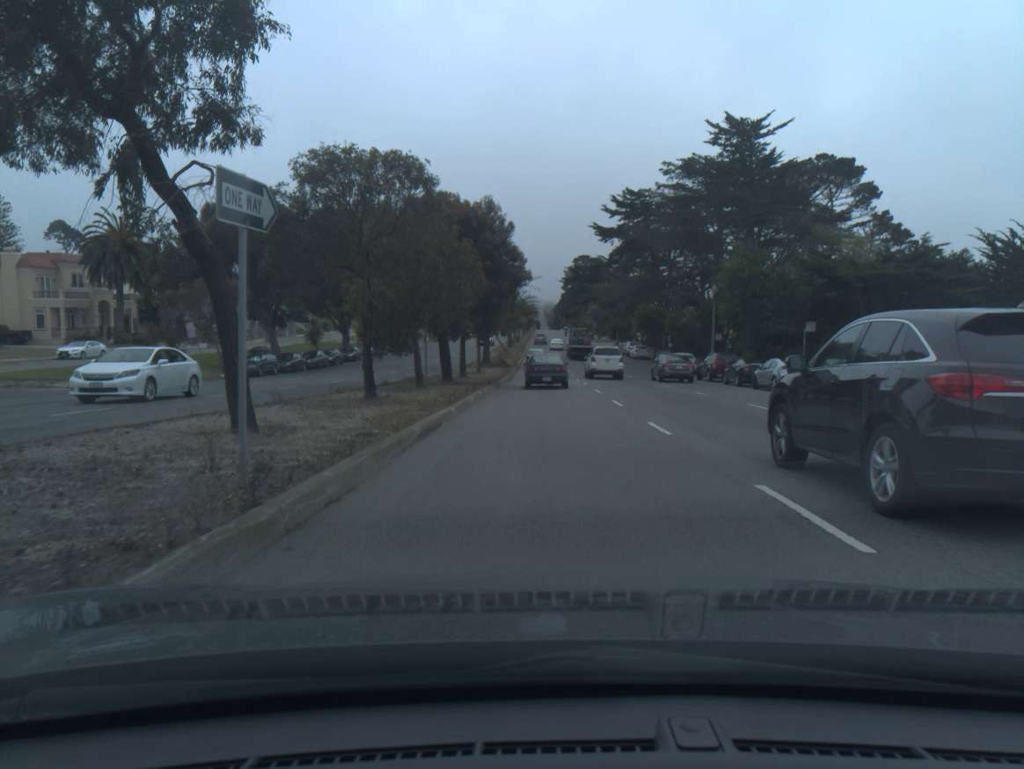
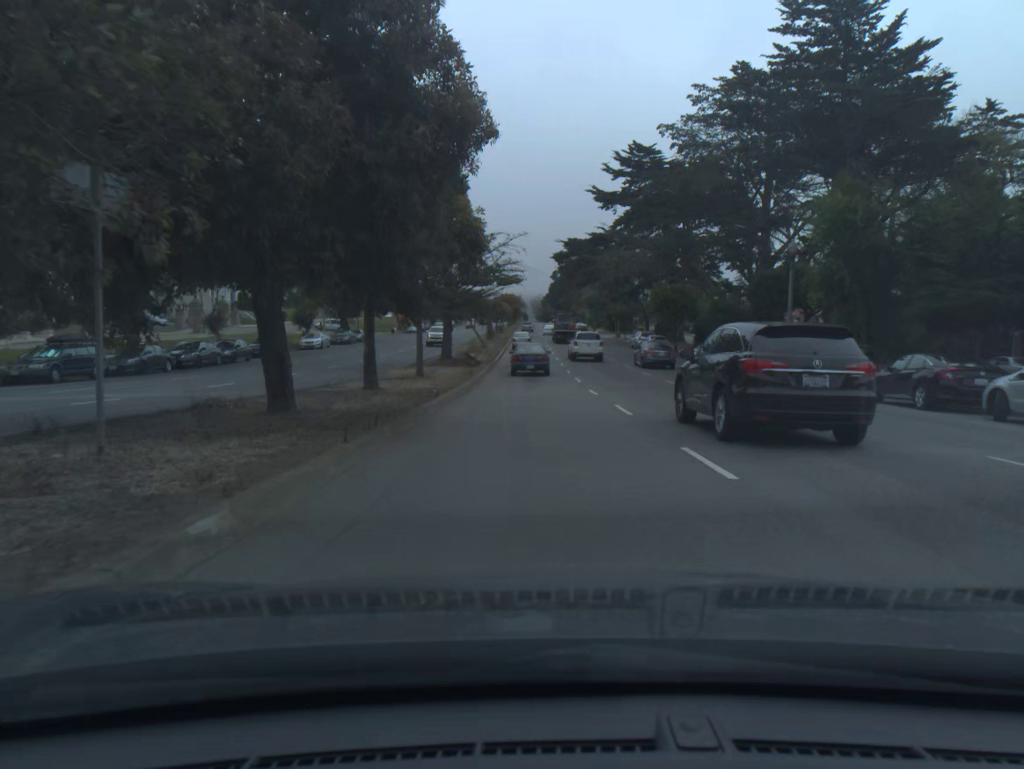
(+0.1, +19.8) m; +1°
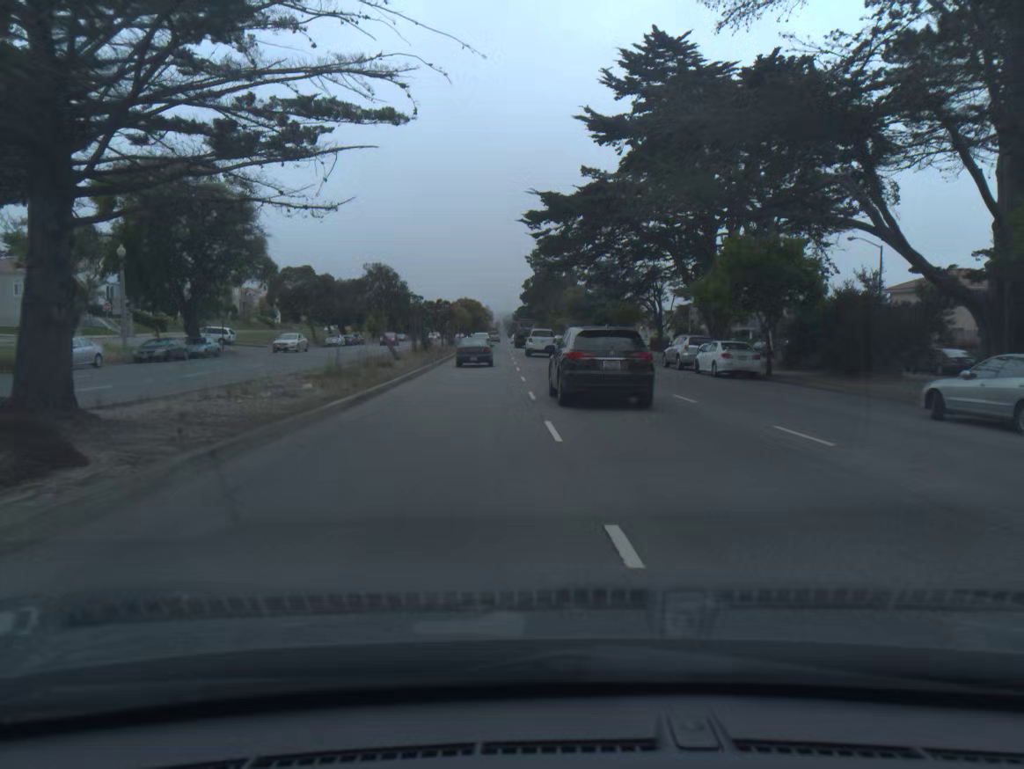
(+0.7, +32.5) m; +2°
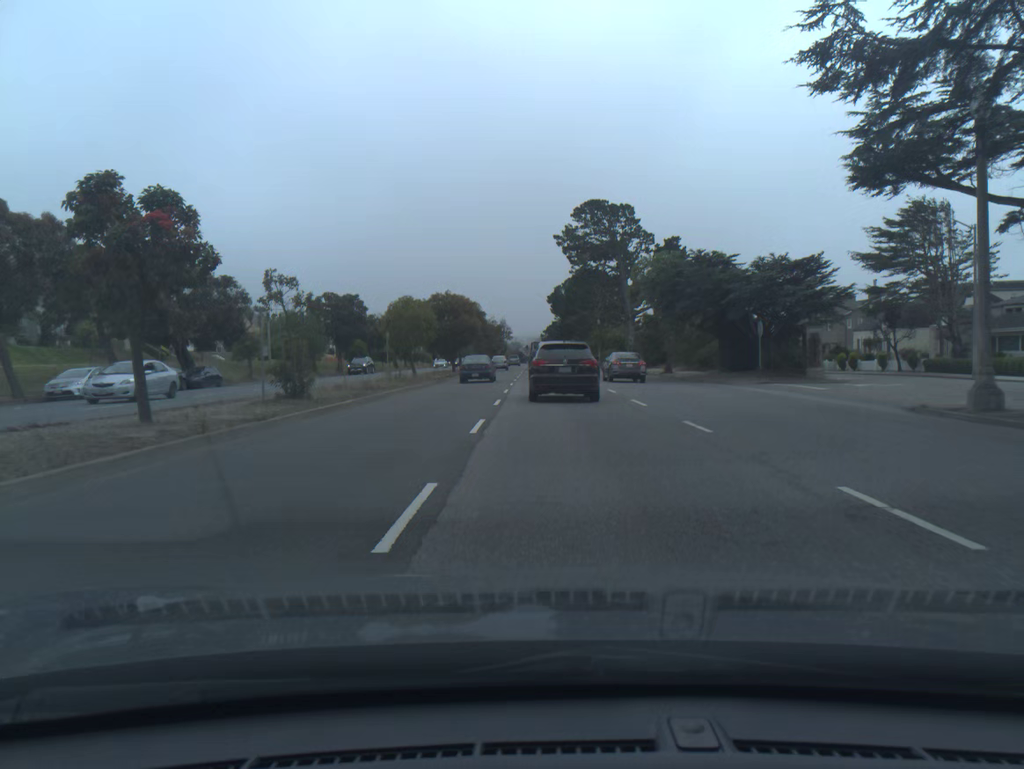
(-1.3, +56.9) m; -2°
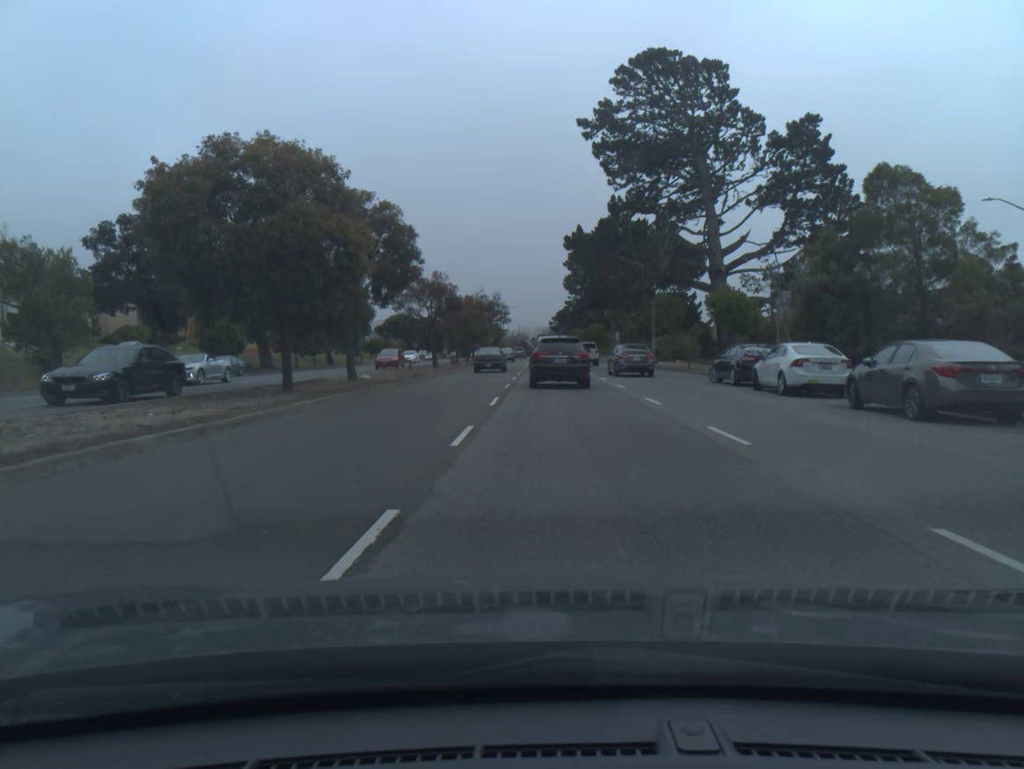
(-0.3, +45.9) m; 0°
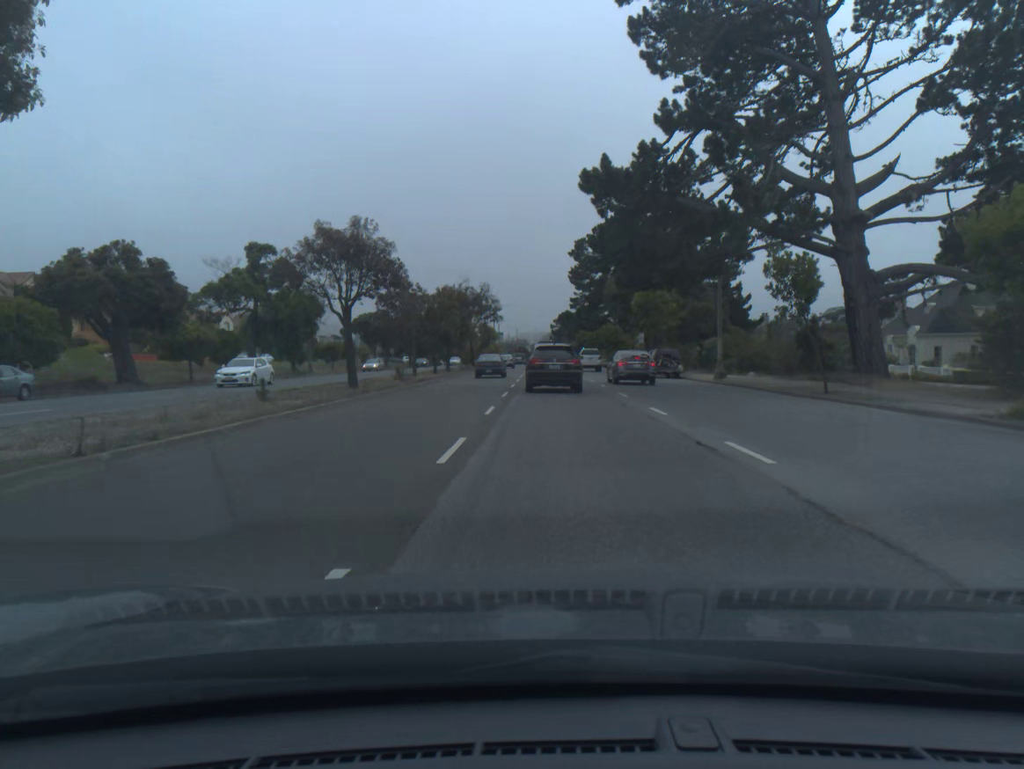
(0.0, +22.8) m; 0°
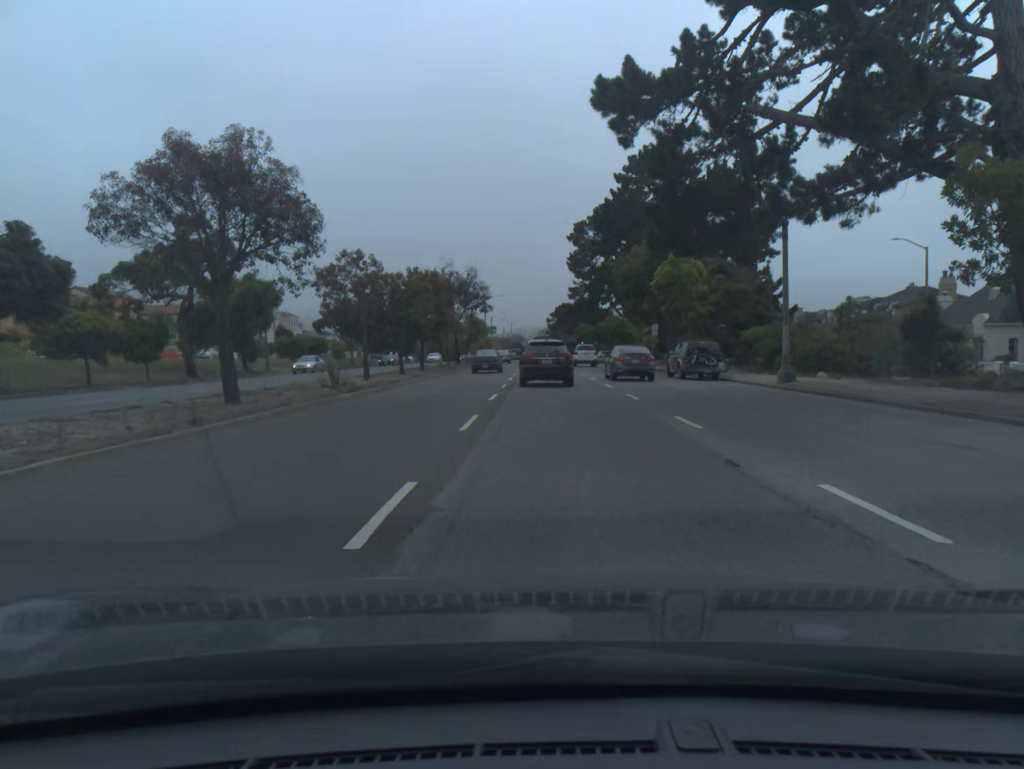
(0.0, +11.3) m; 0°
